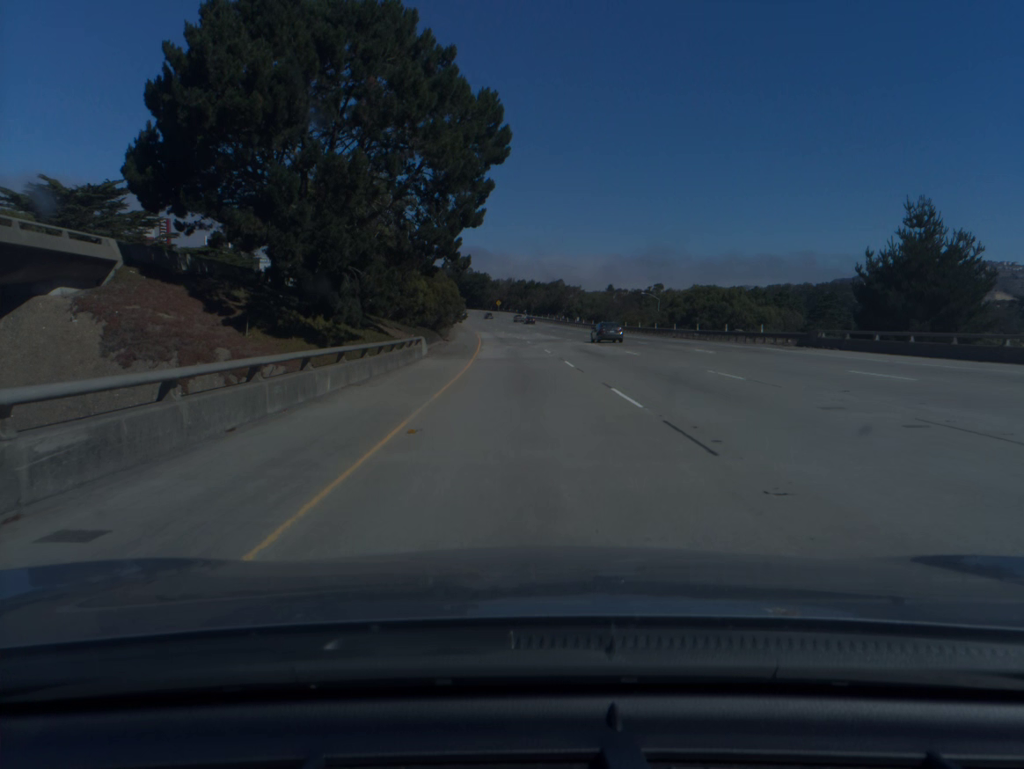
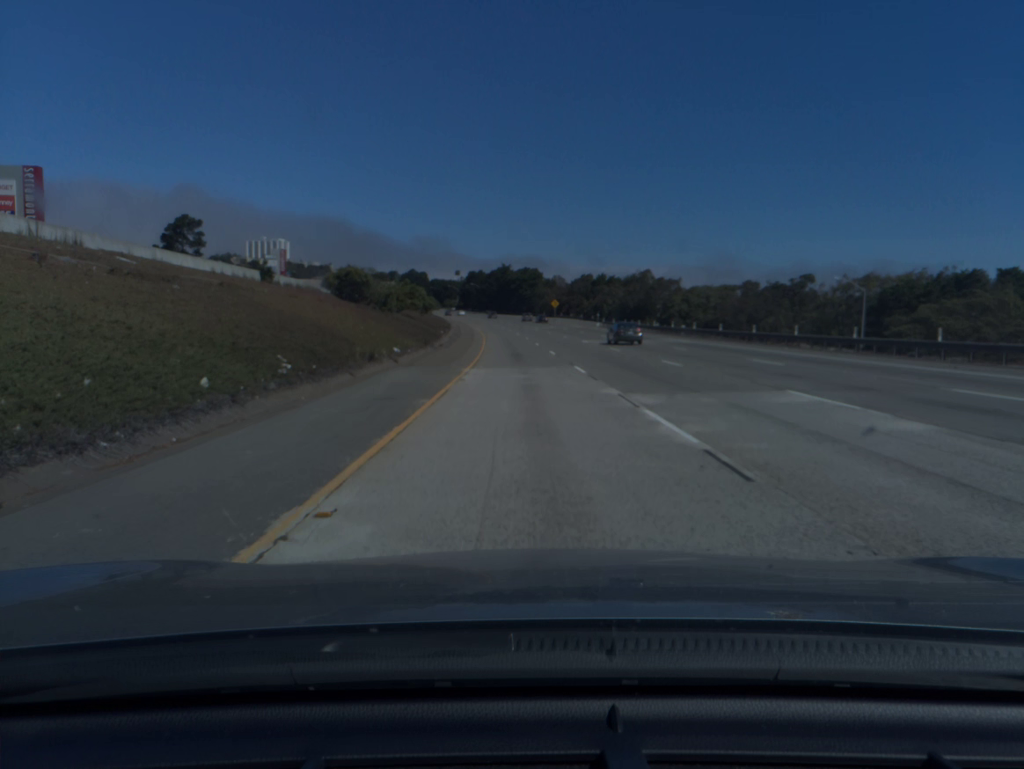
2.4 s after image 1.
(-2.9, +79.9) m; -4°
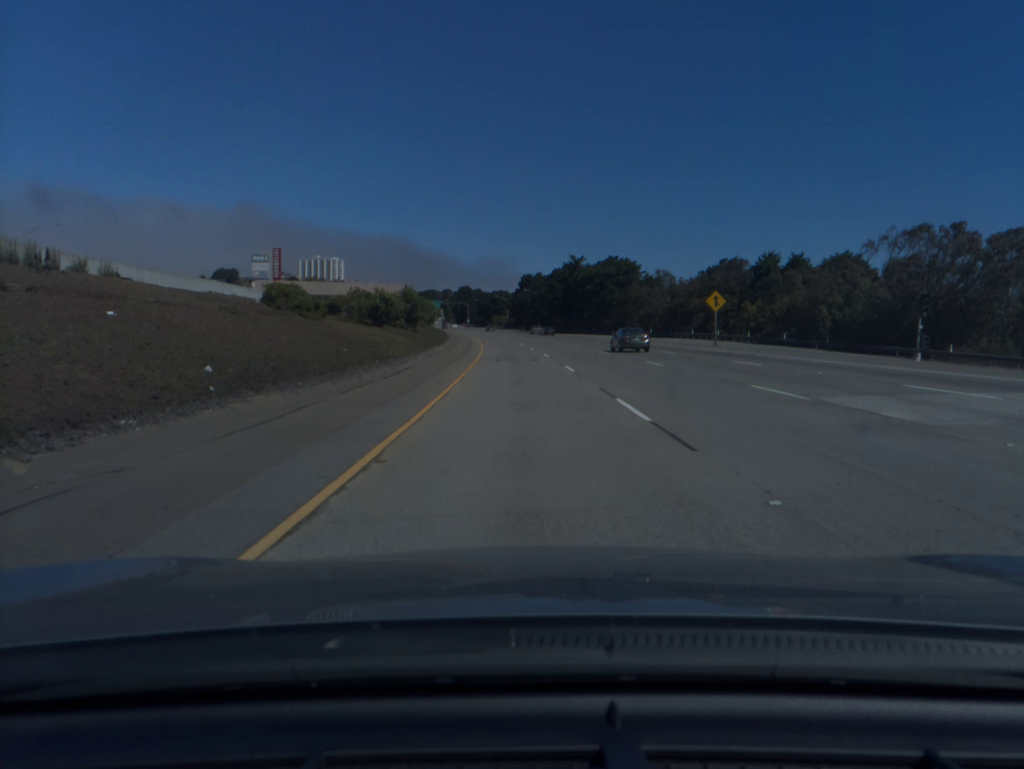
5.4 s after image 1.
(-3.7, +99.5) m; -5°
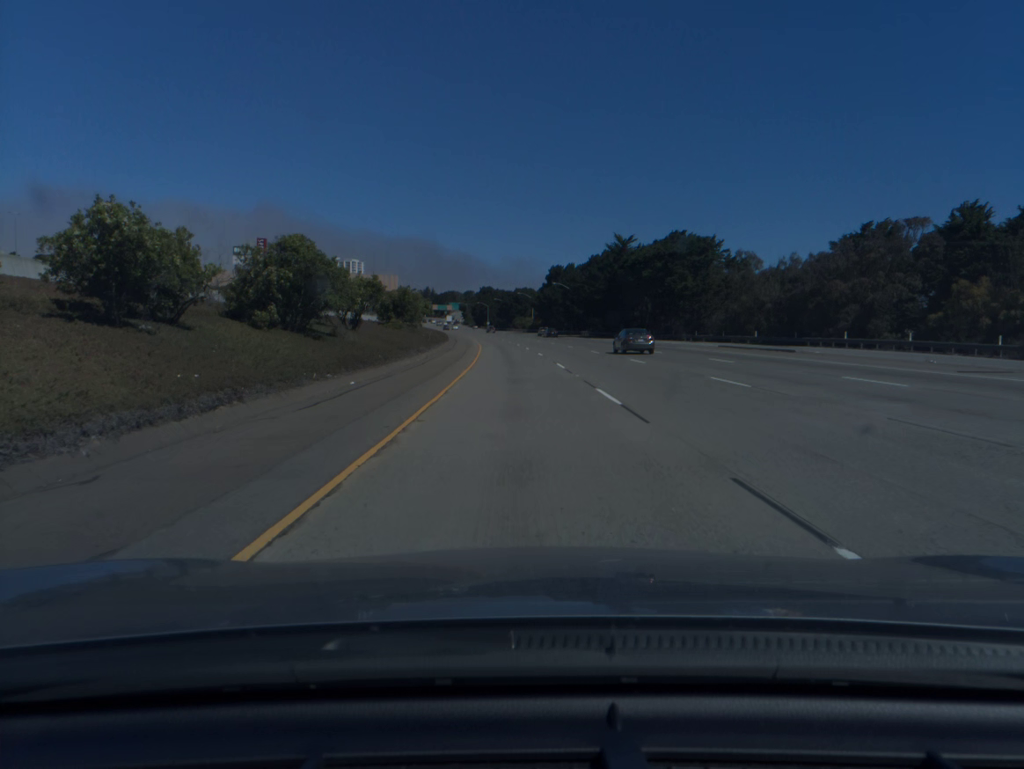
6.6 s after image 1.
(-0.6, +39.8) m; -2°
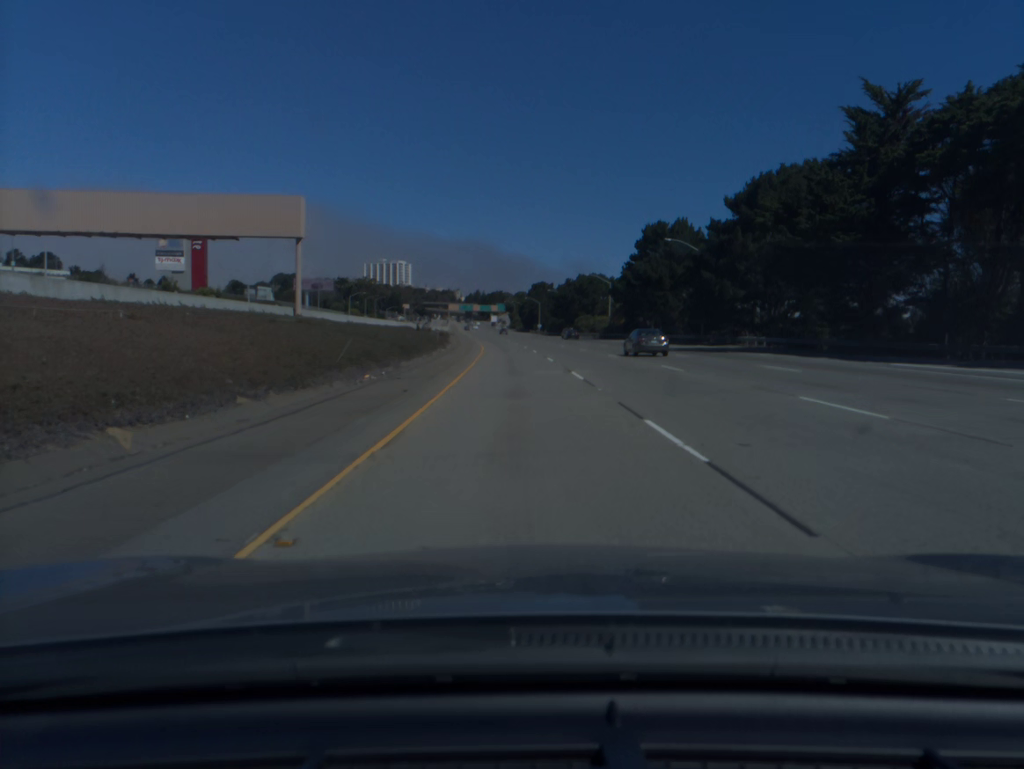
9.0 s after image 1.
(-2.8, +80.0) m; -4°
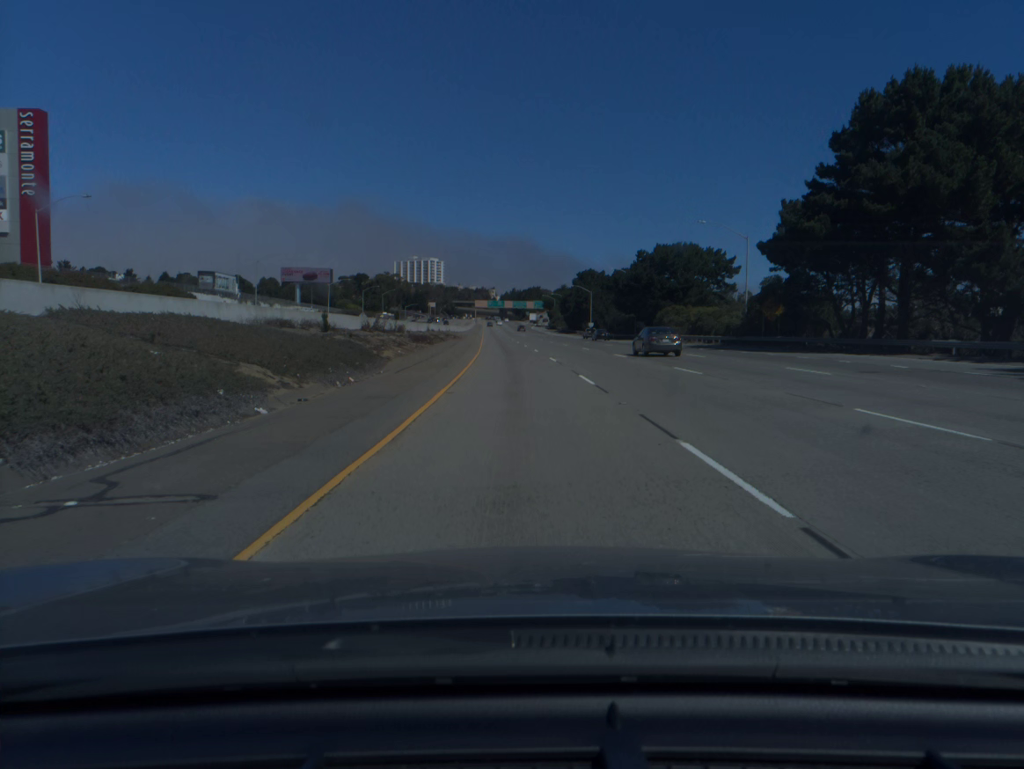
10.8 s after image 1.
(-1.5, +60.5) m; -3°
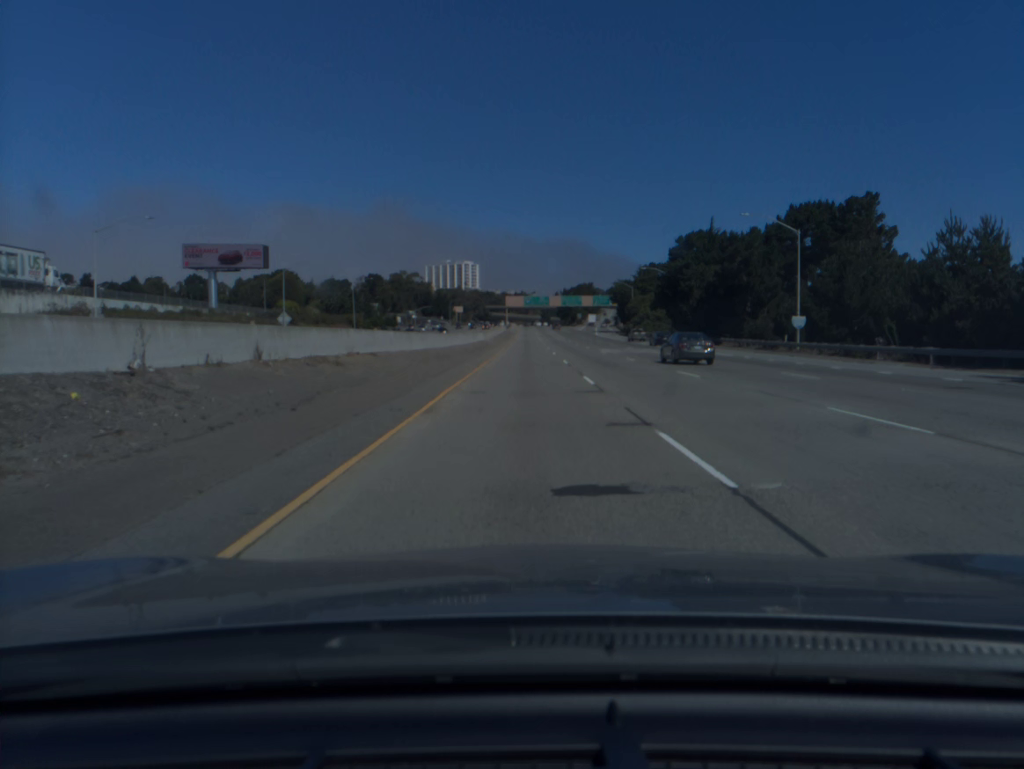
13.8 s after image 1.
(-3.4, +100.8) m; -3°
